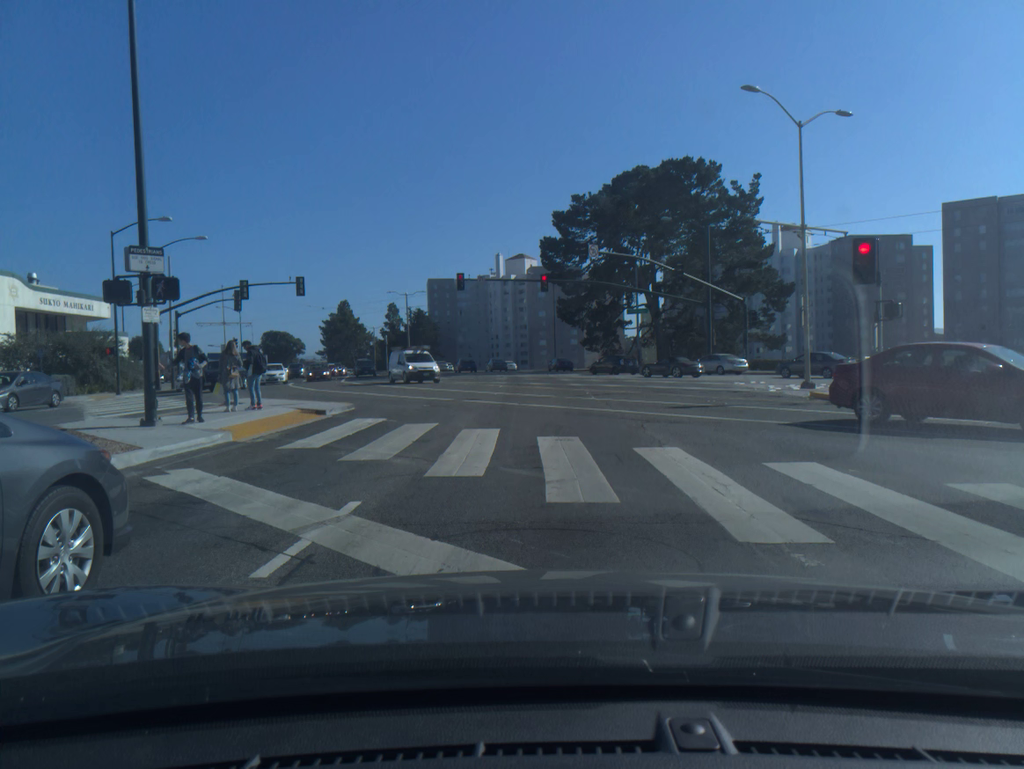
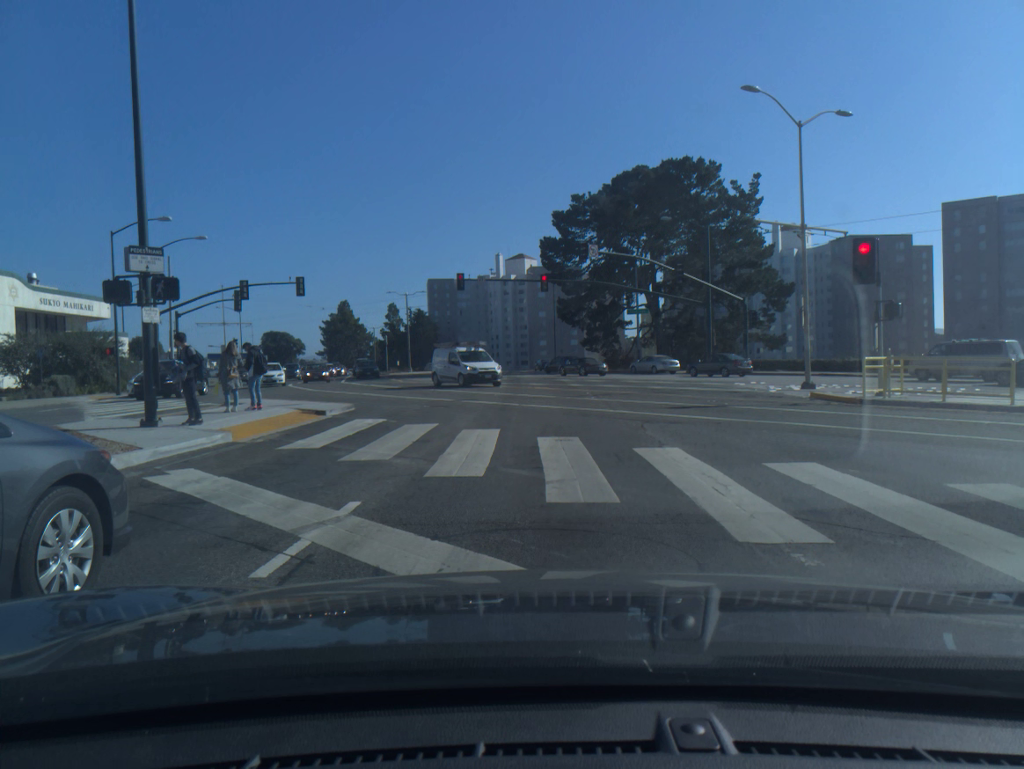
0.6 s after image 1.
(0.0, 0.0) m; 0°
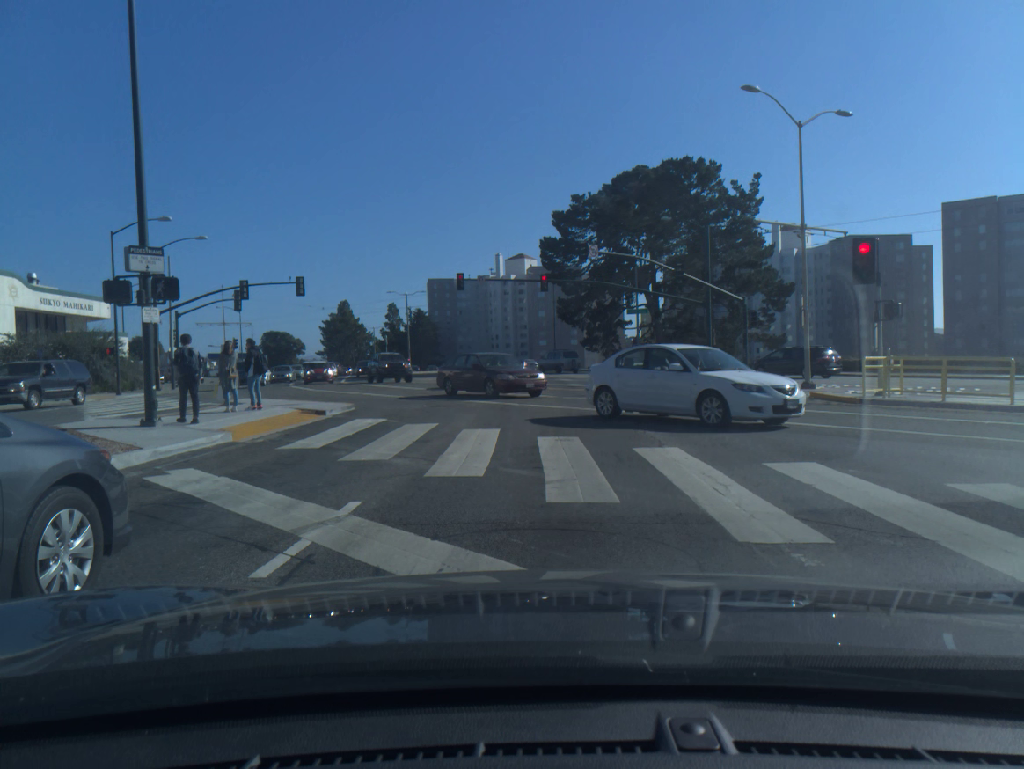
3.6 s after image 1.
(0.0, 0.0) m; 0°
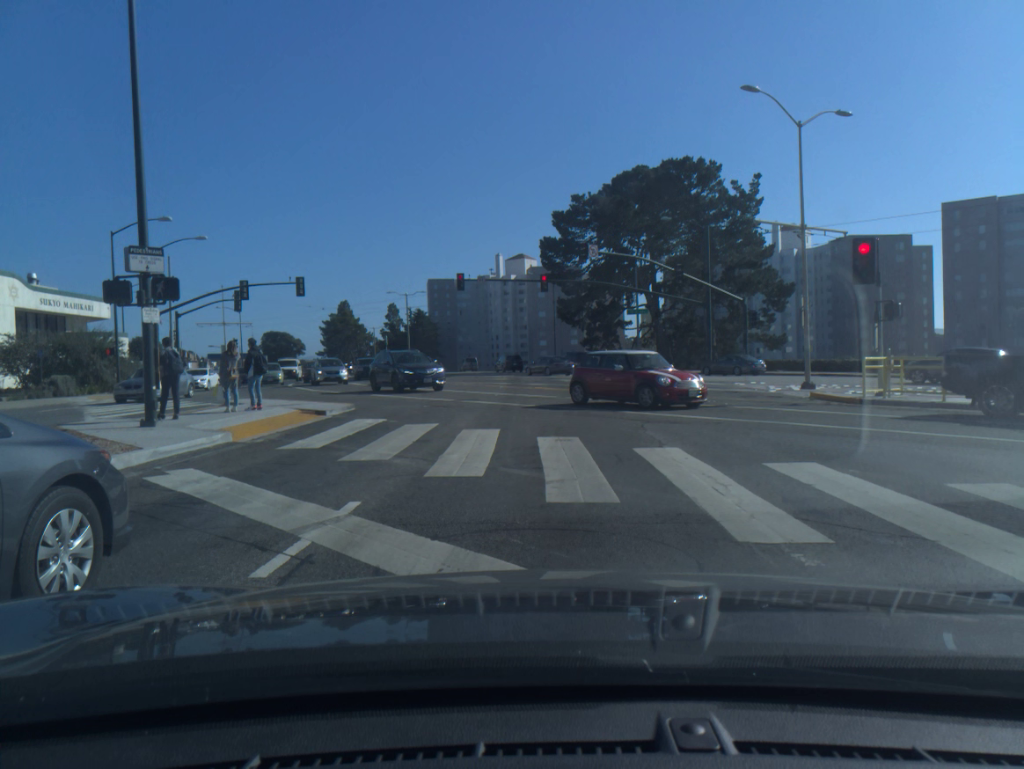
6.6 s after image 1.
(0.0, 0.0) m; 0°
